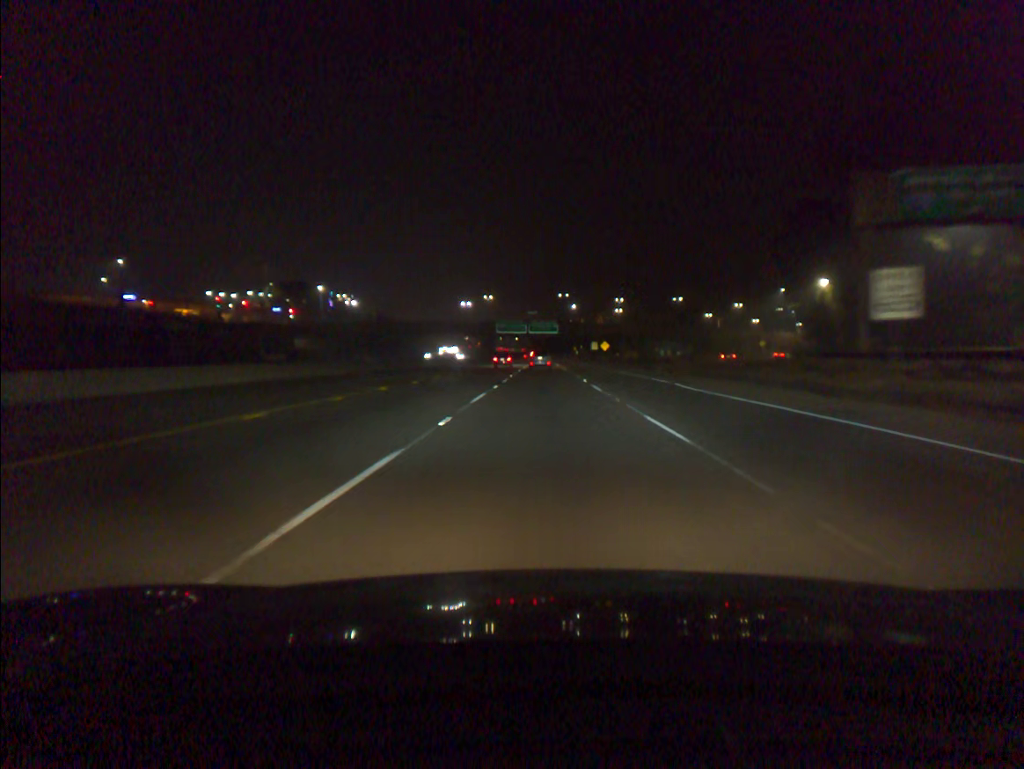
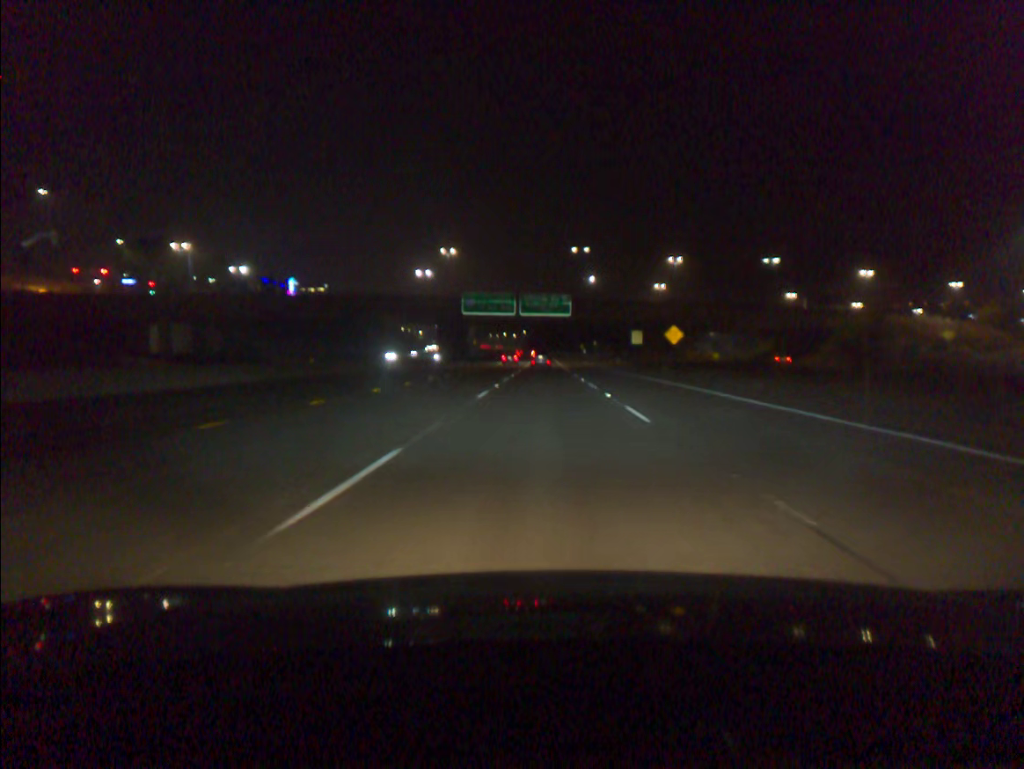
(+0.1, +73.9) m; 0°
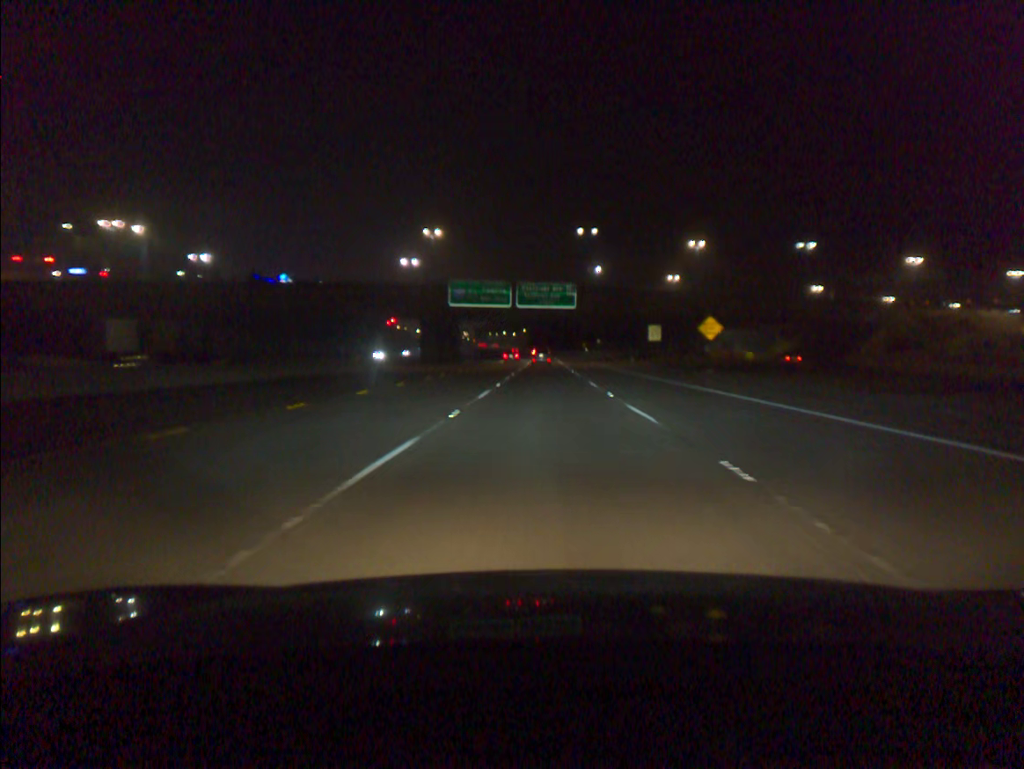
(0.0, +14.7) m; 0°
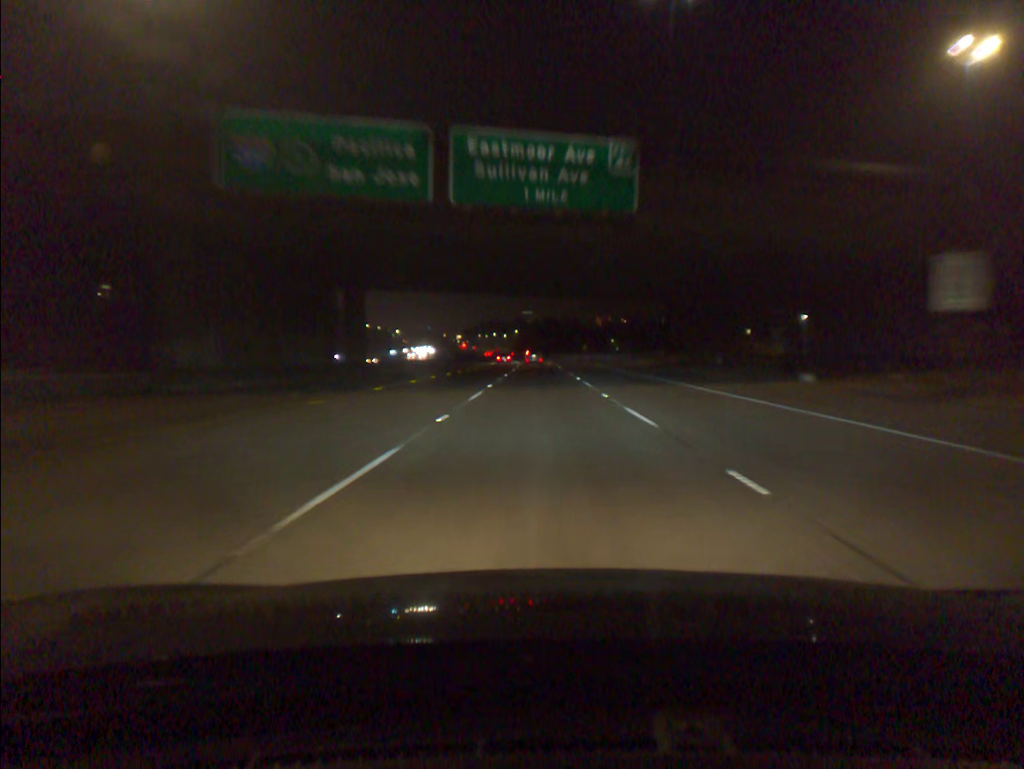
(+0.3, +58.7) m; 0°
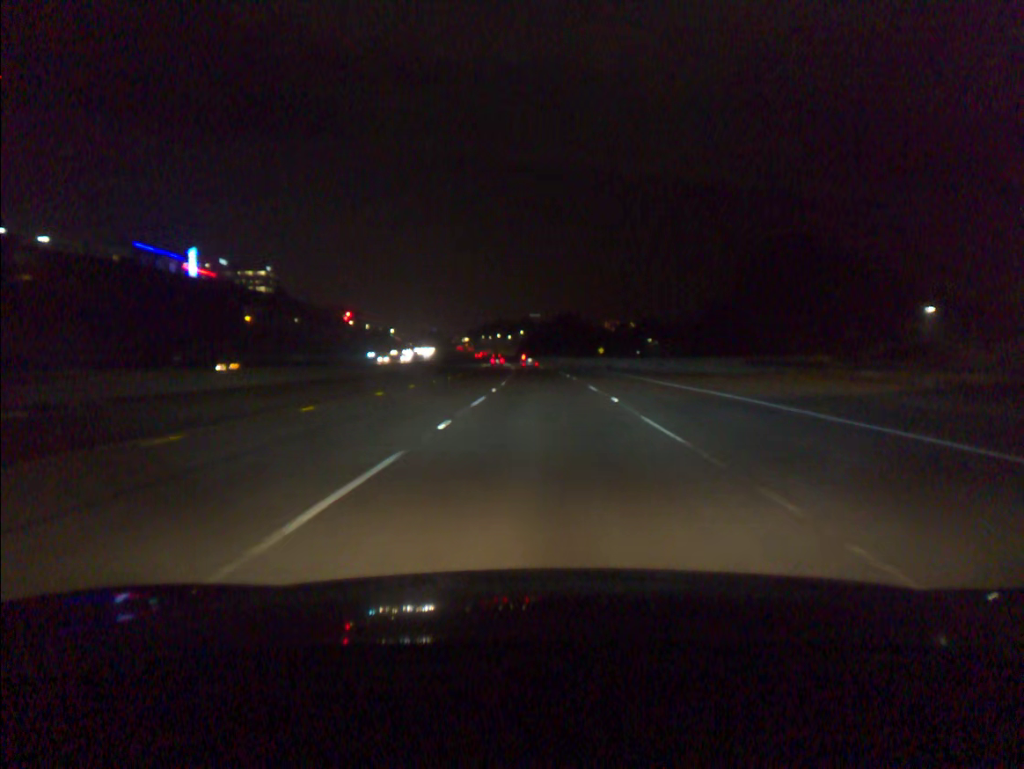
(-0.1, +44.4) m; 0°
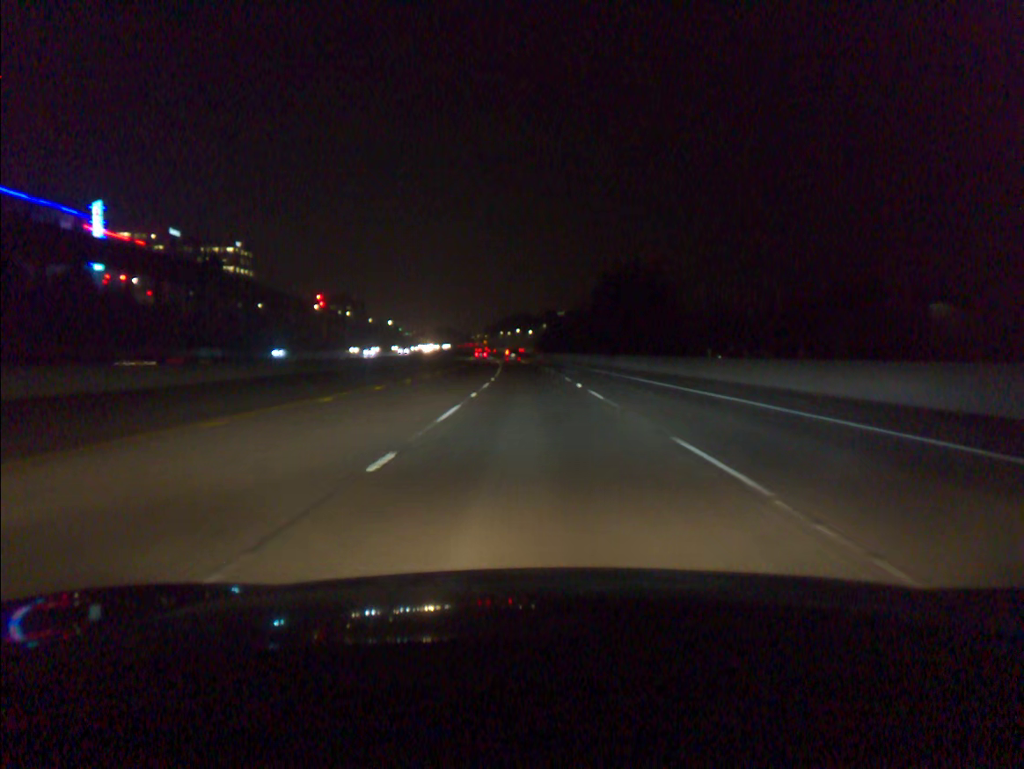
(-1.0, +77.5) m; -2°
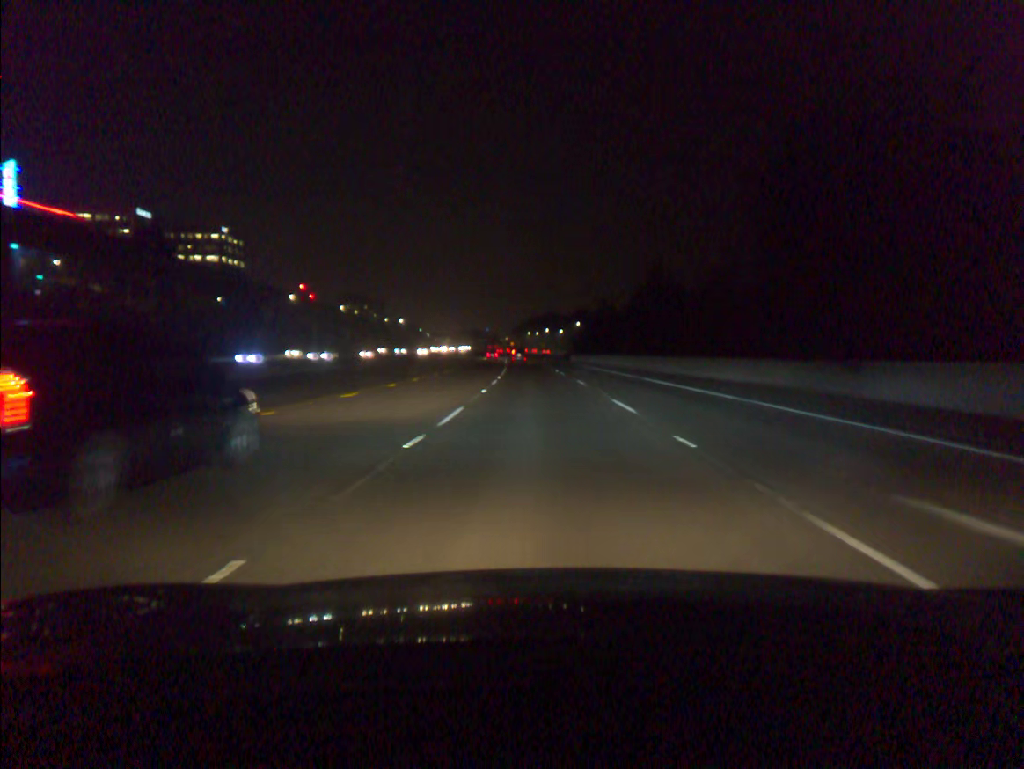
(-1.0, +48.8) m; -2°
